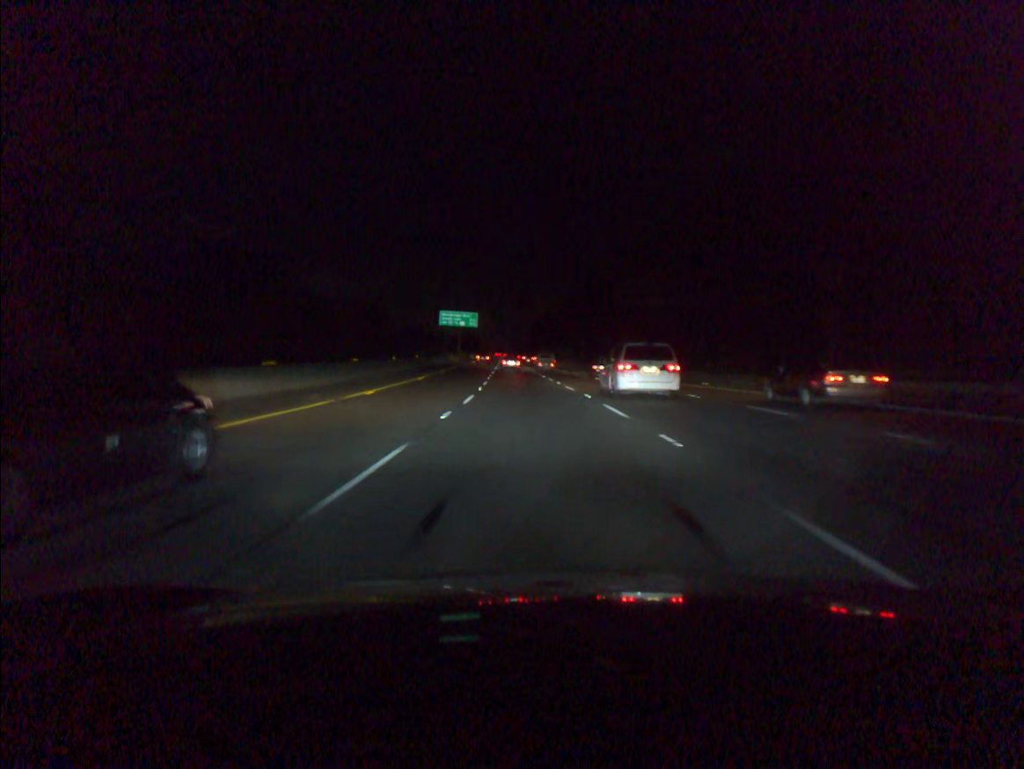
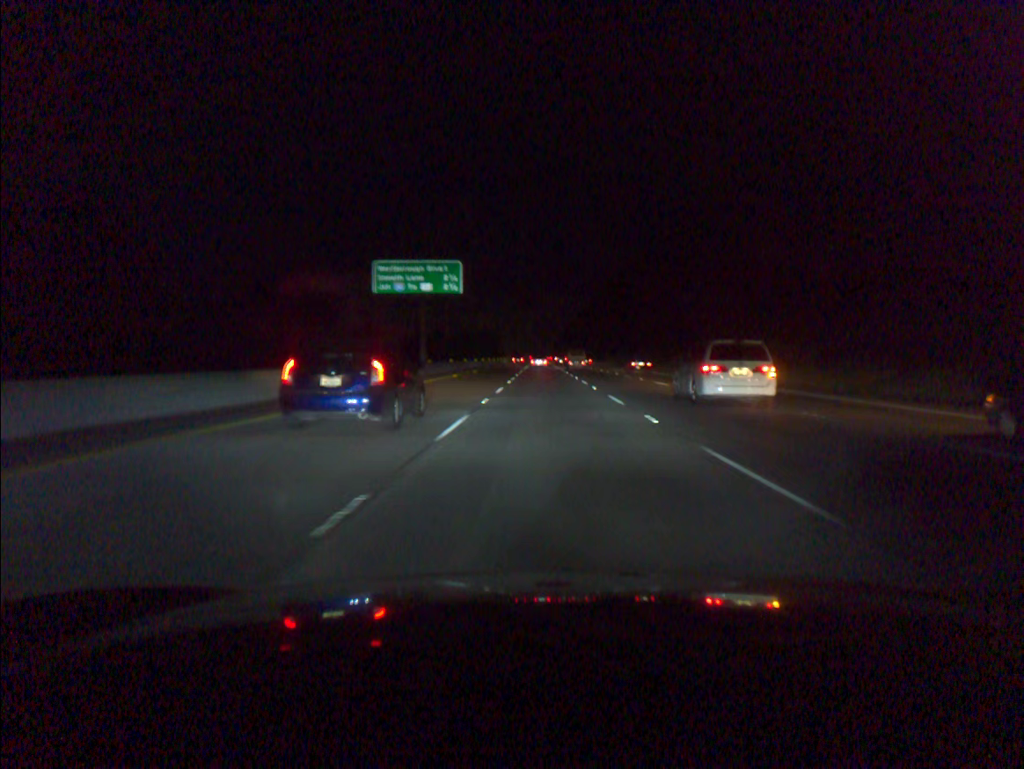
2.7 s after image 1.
(-3.1, +82.5) m; -3°
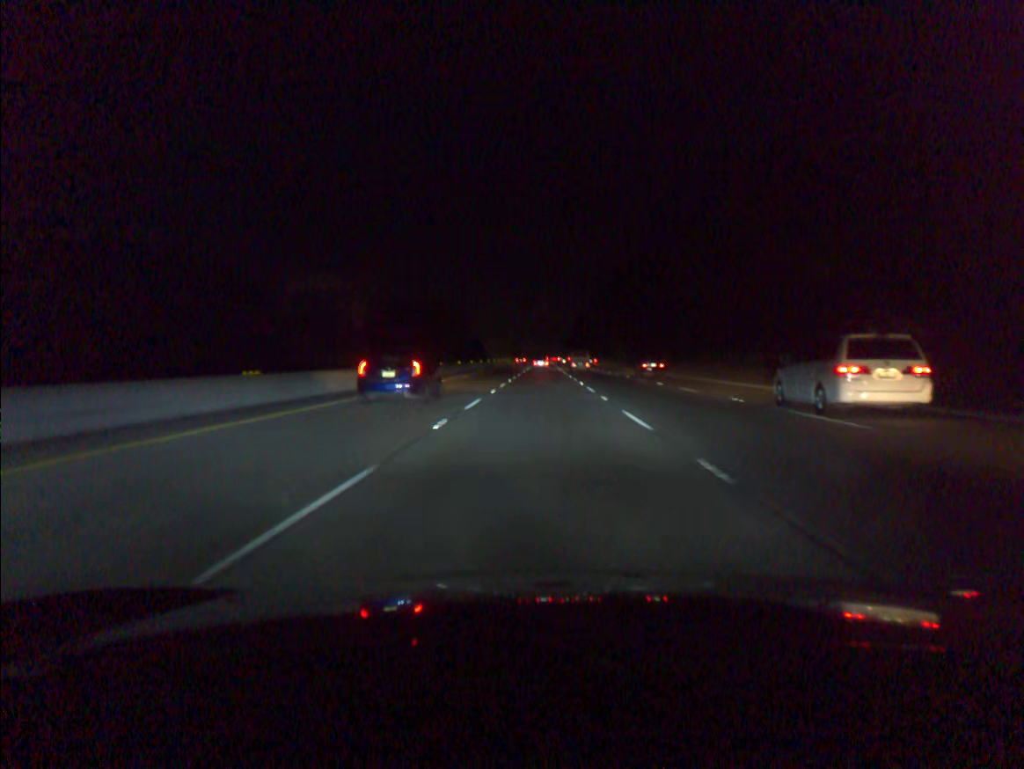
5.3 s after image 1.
(+0.2, +80.8) m; 0°
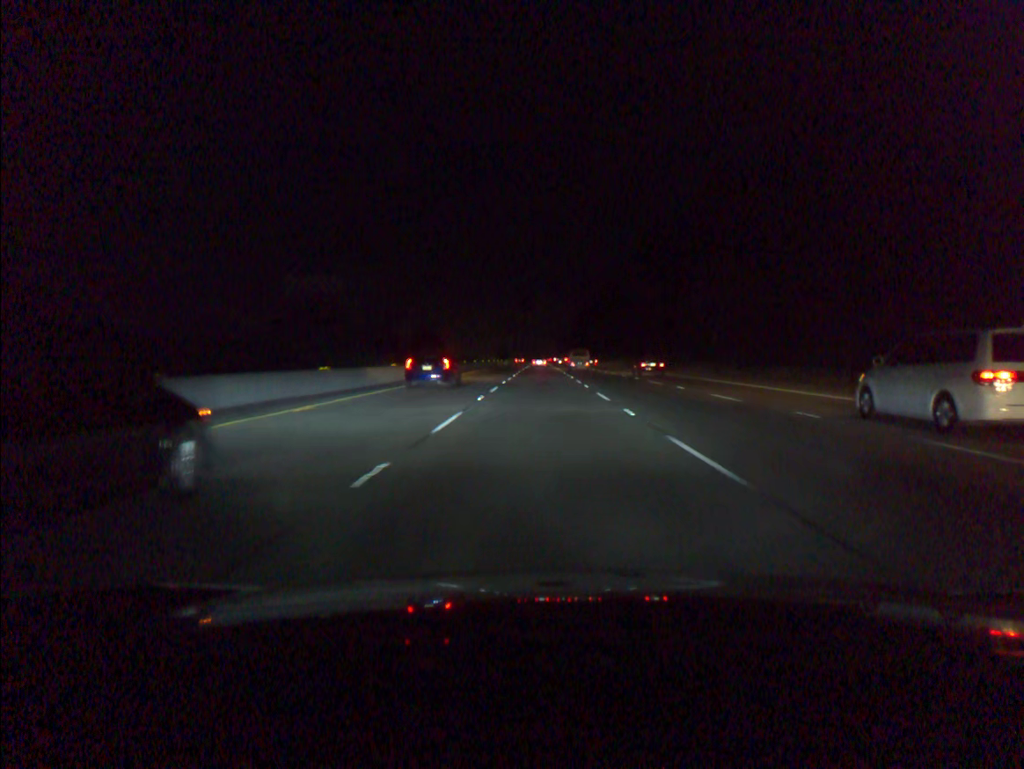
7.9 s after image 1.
(+0.1, +79.0) m; 0°
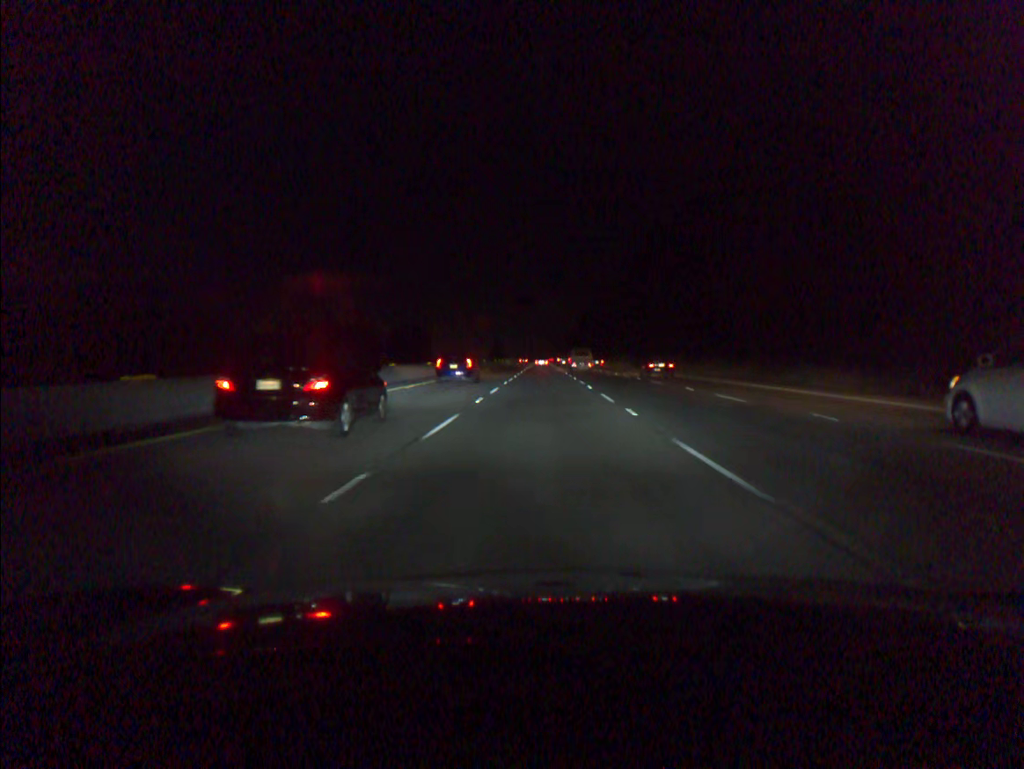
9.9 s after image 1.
(-0.1, +59.3) m; 0°
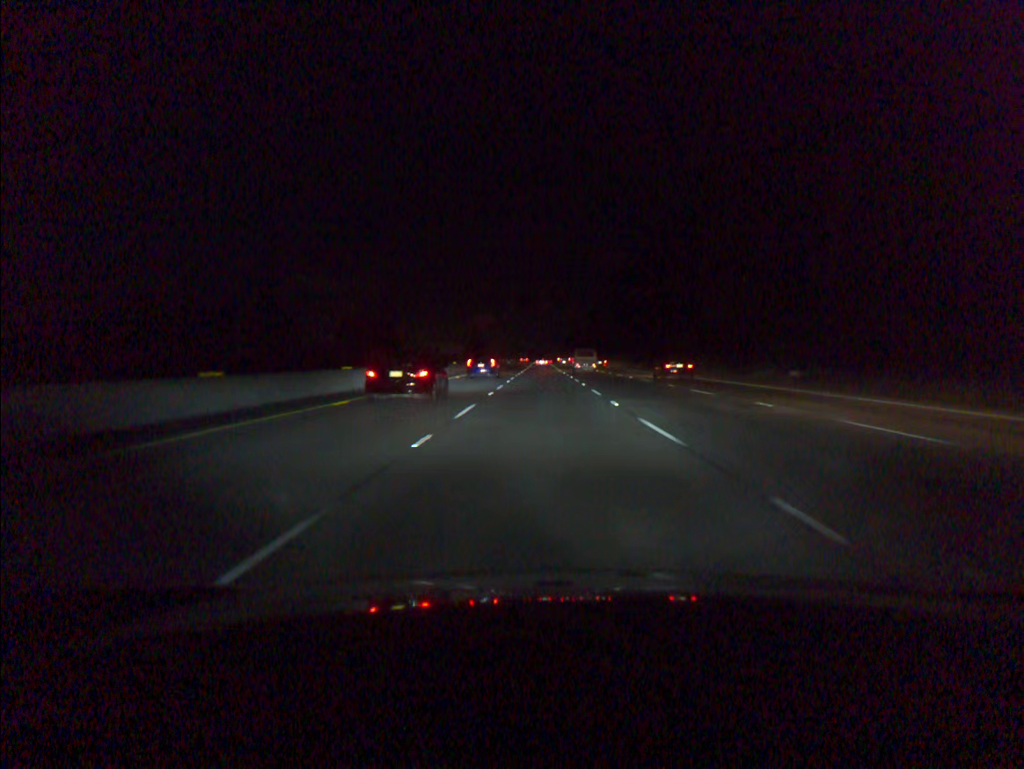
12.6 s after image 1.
(0.0, +83.7) m; 0°
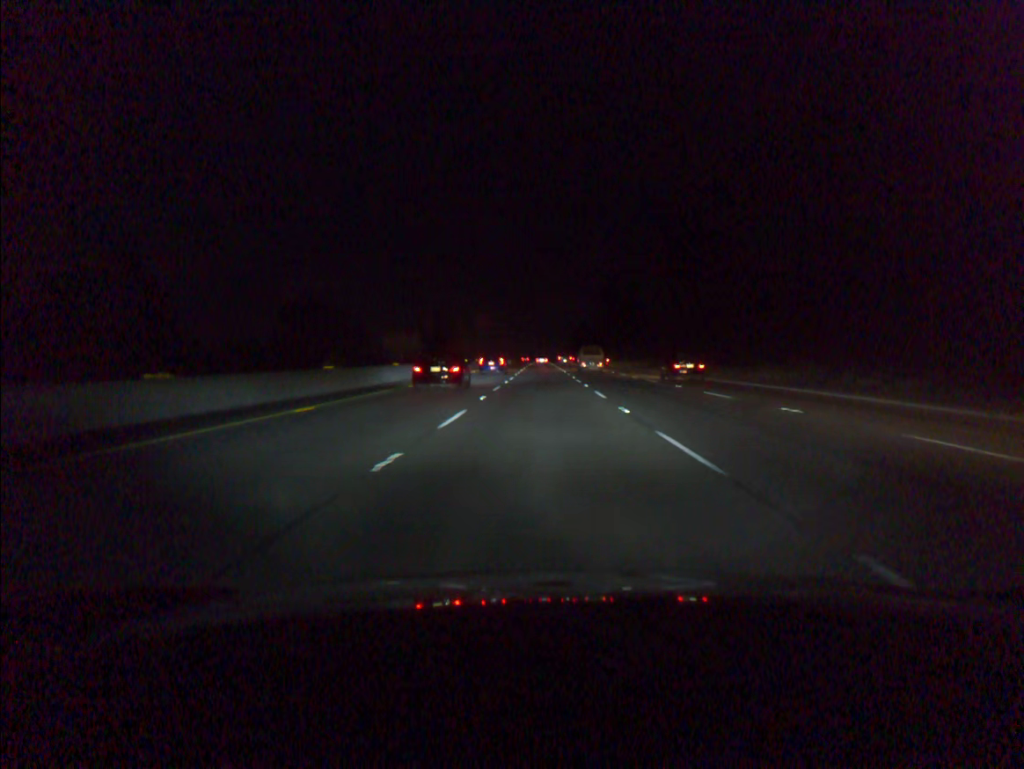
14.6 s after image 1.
(0.0, +61.1) m; 0°
